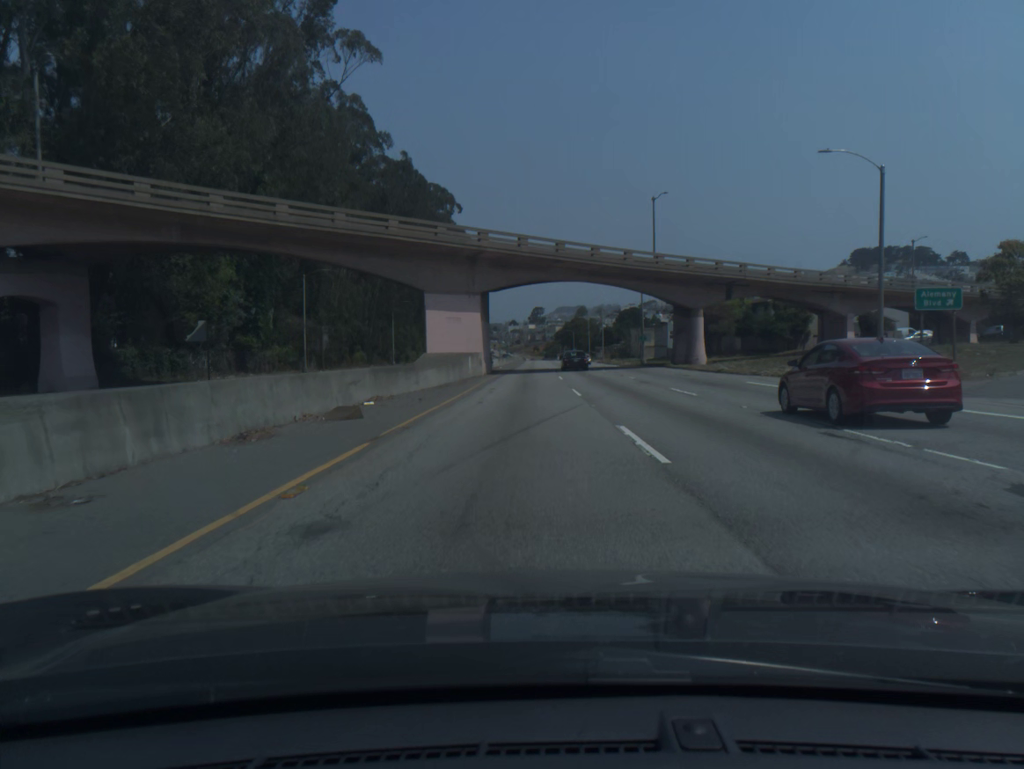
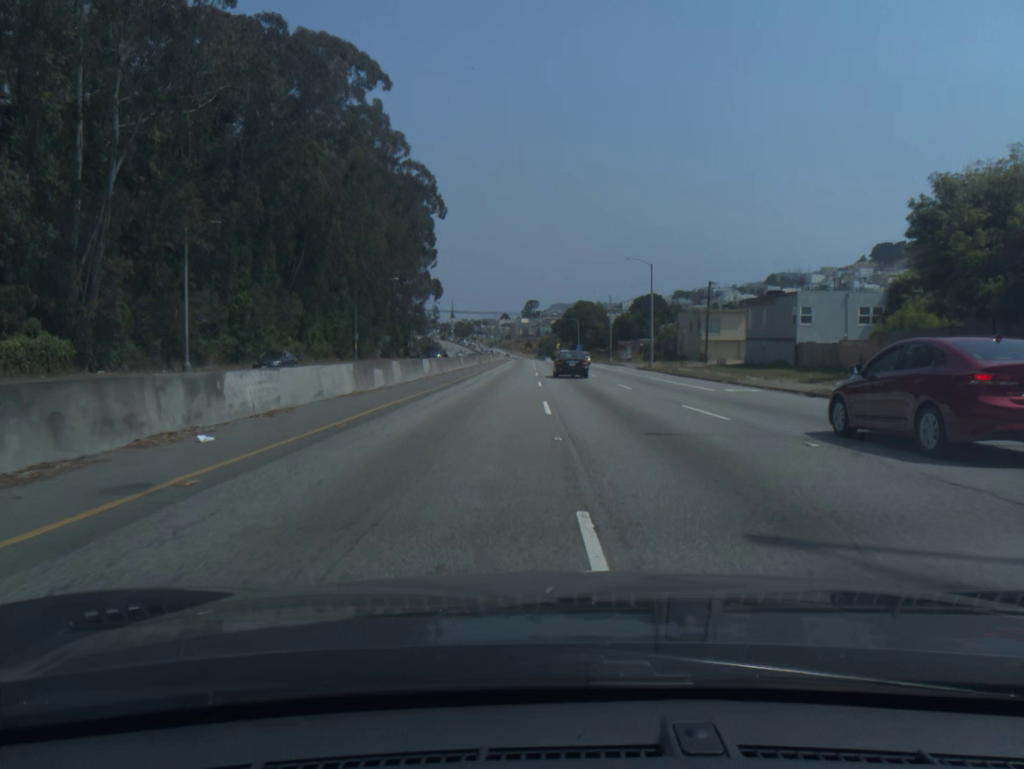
(+0.3, +66.4) m; +1°
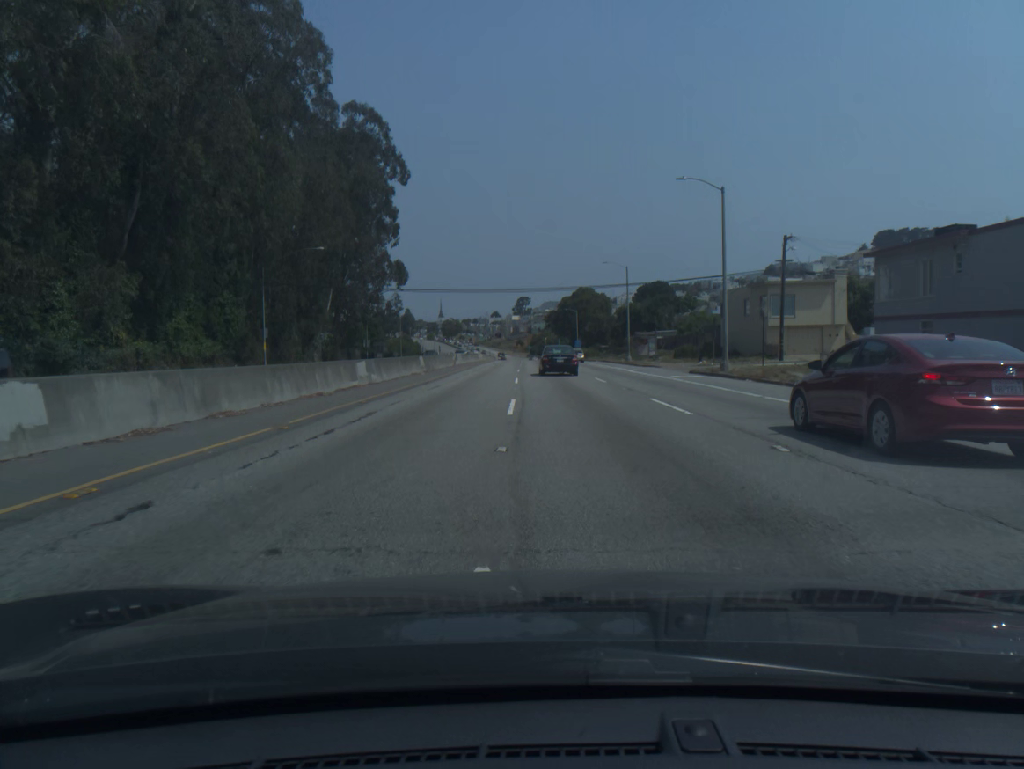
(+0.2, +30.8) m; +1°
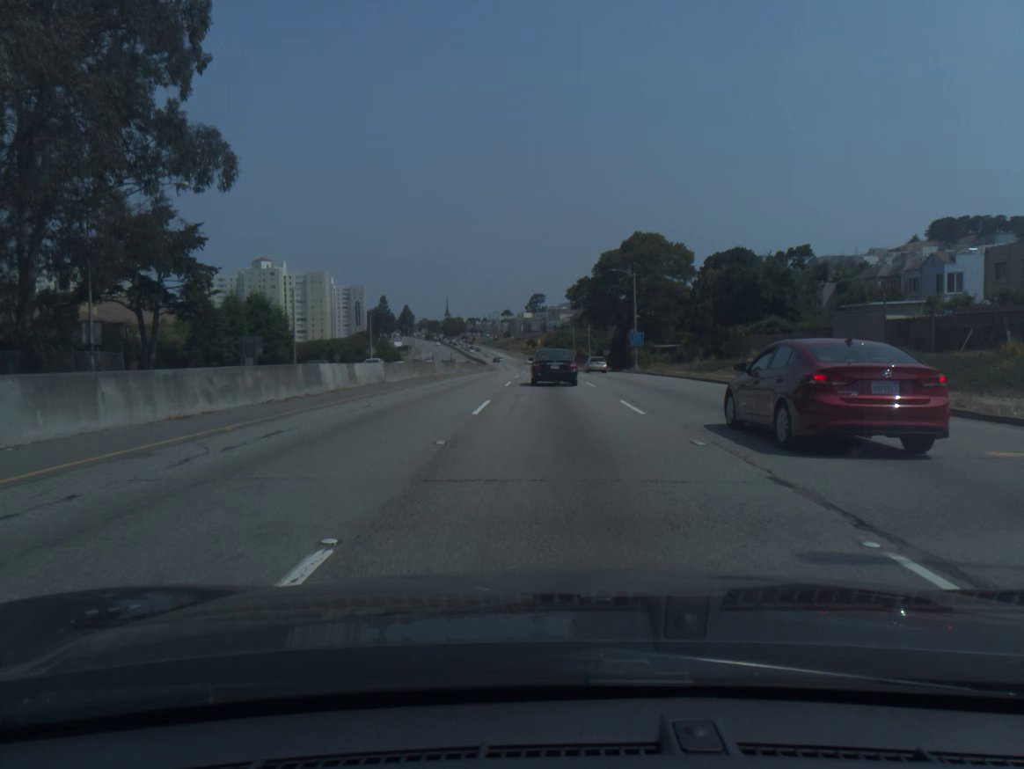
(-0.7, +73.4) m; -1°
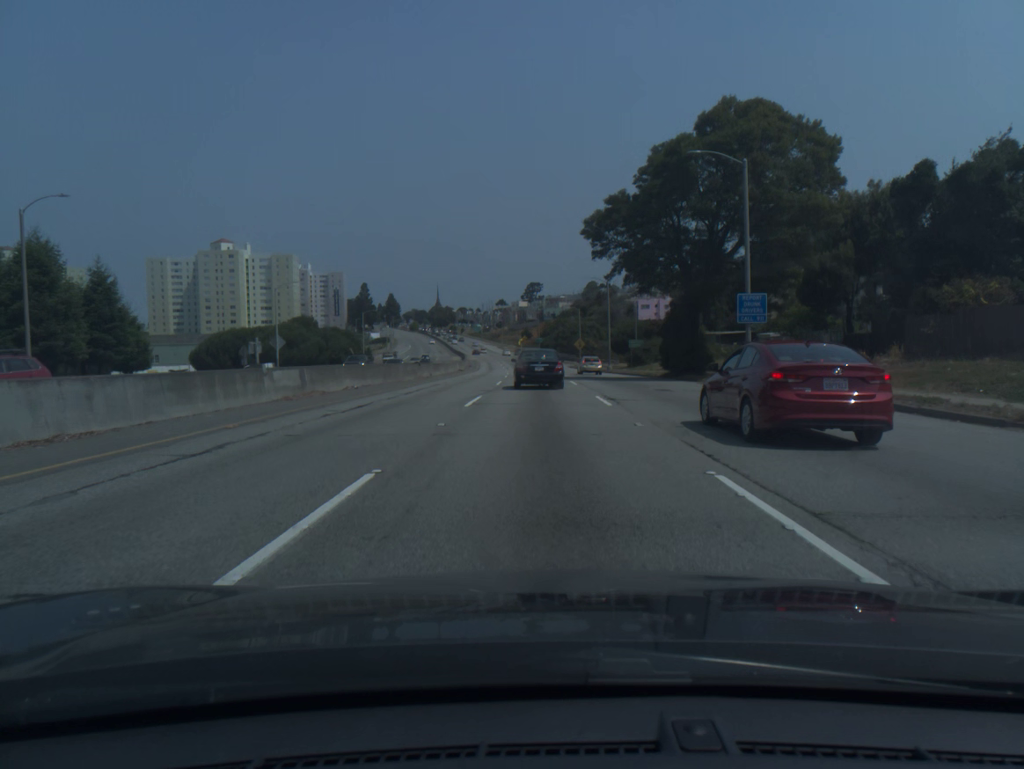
(+0.1, +41.3) m; 0°
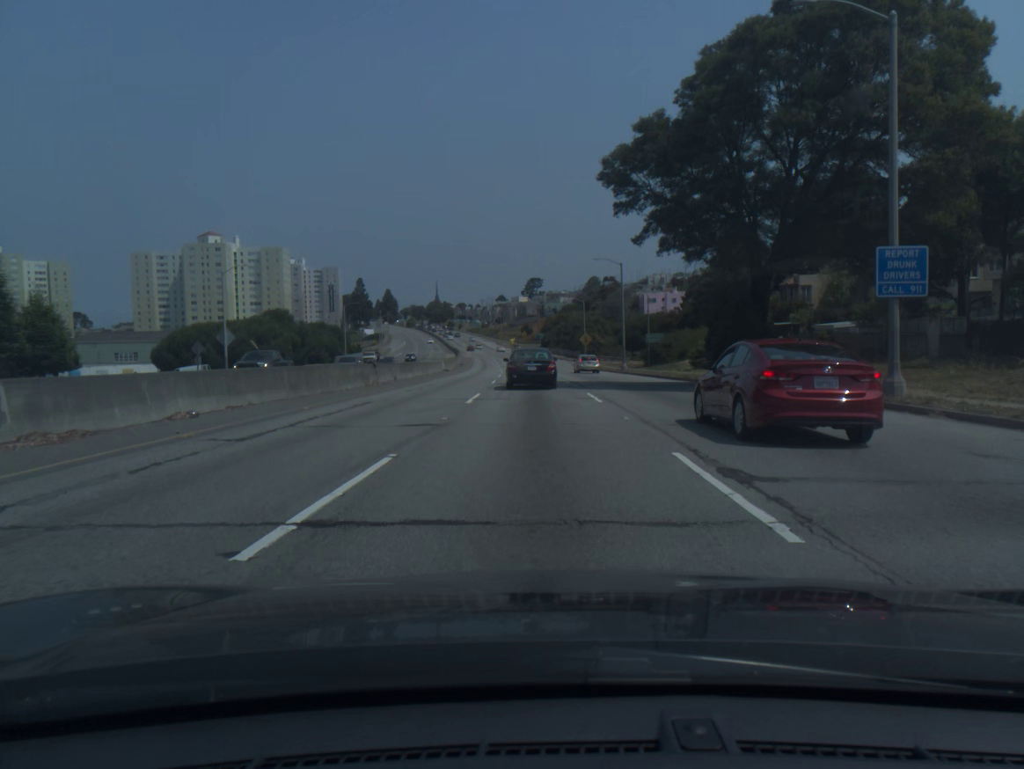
(0.0, +13.6) m; 0°
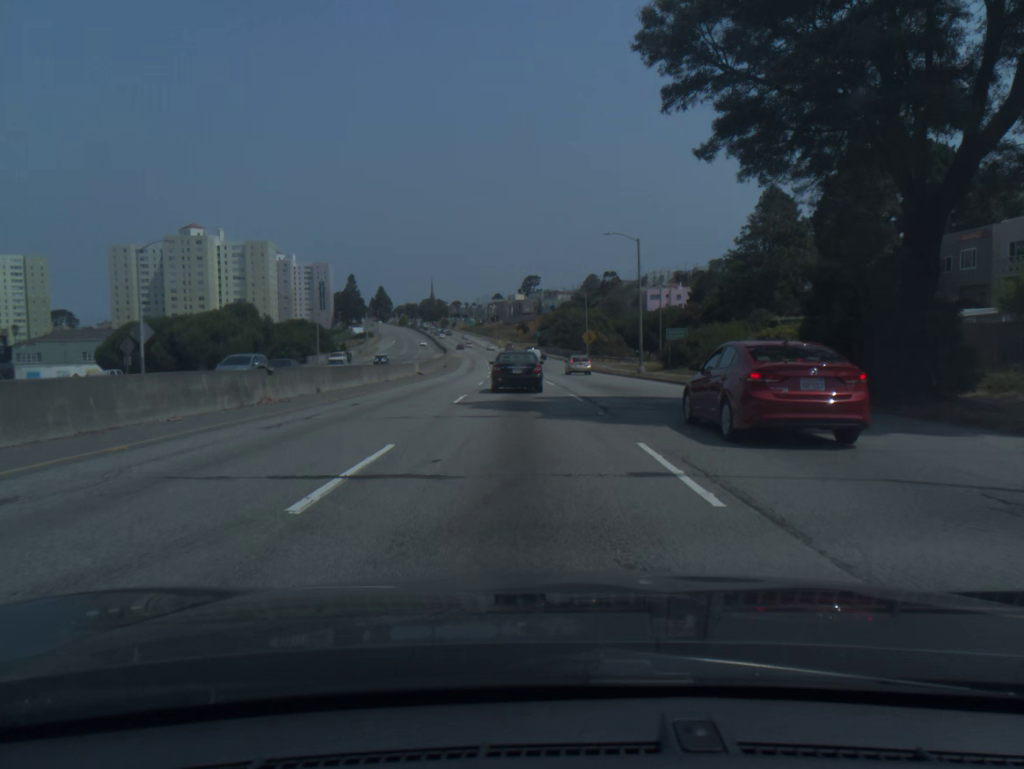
(0.0, +13.5) m; 0°
